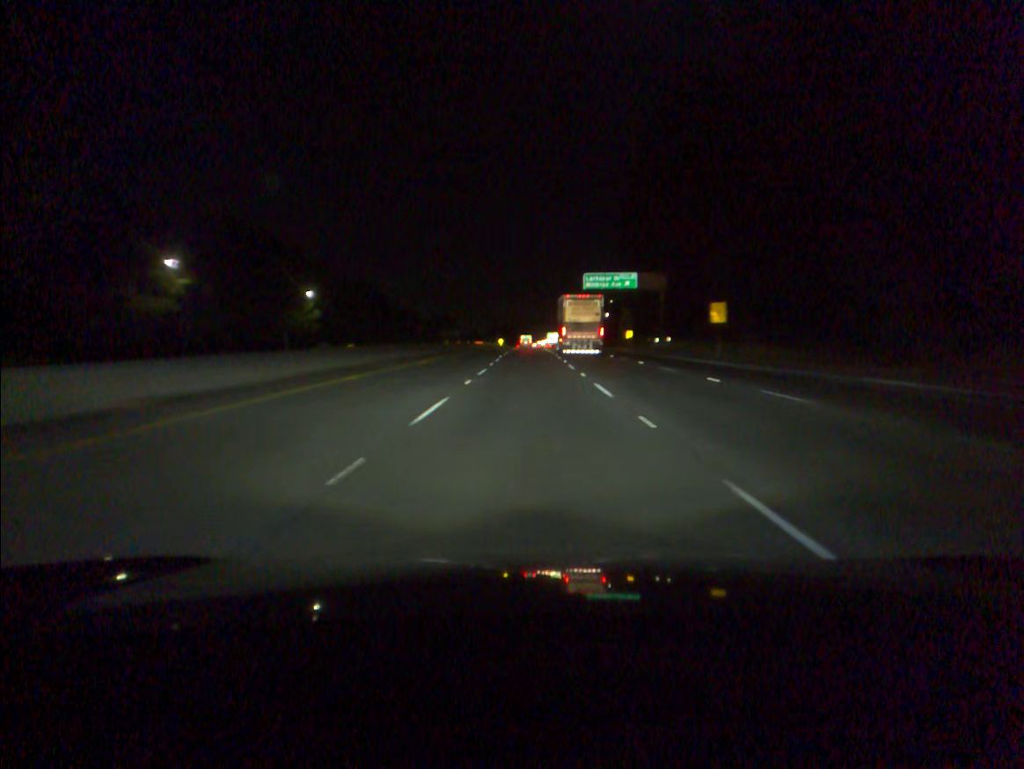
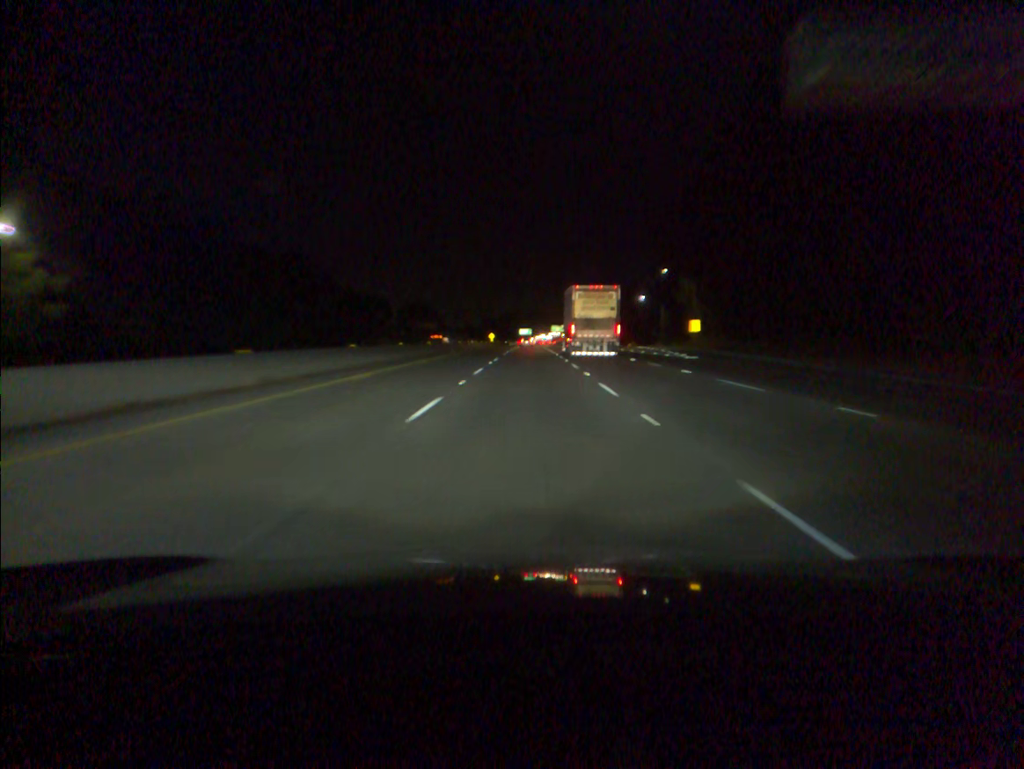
(0.0, +73.1) m; 0°
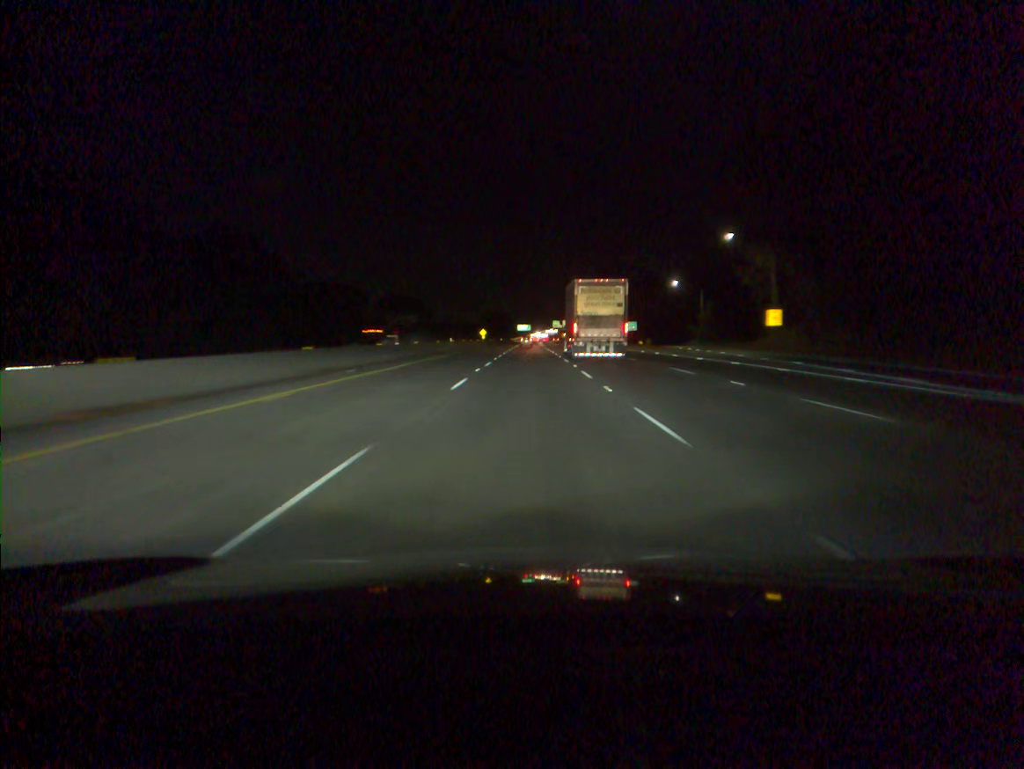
(0.0, +36.6) m; 0°
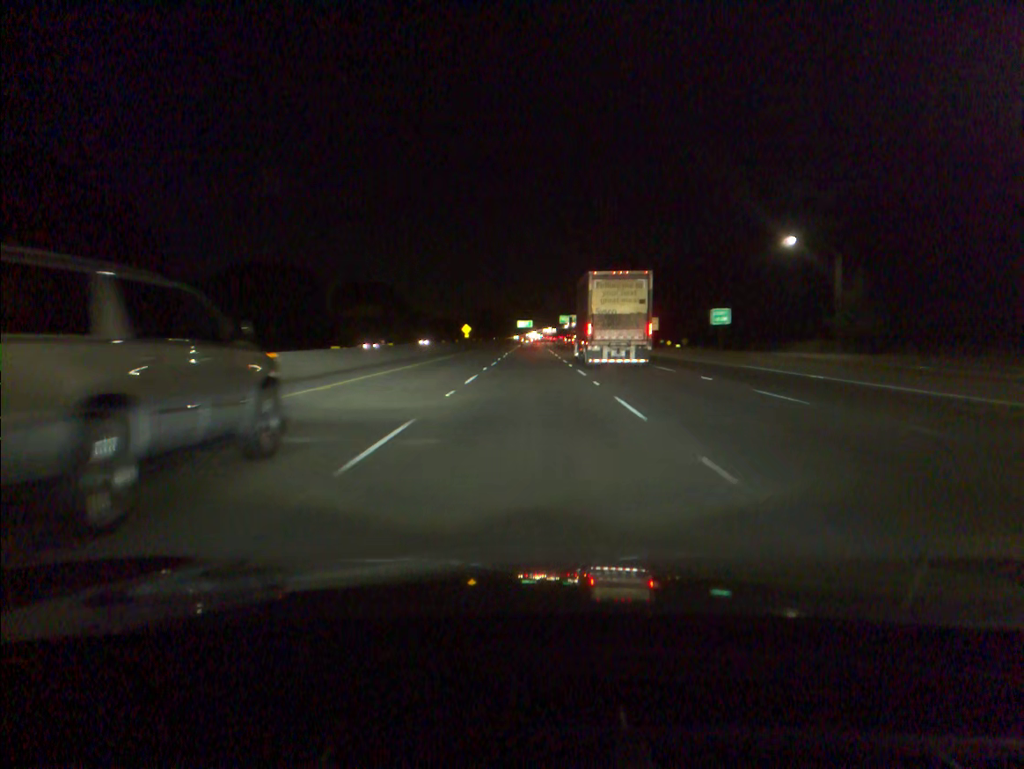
(-0.1, +54.8) m; 0°
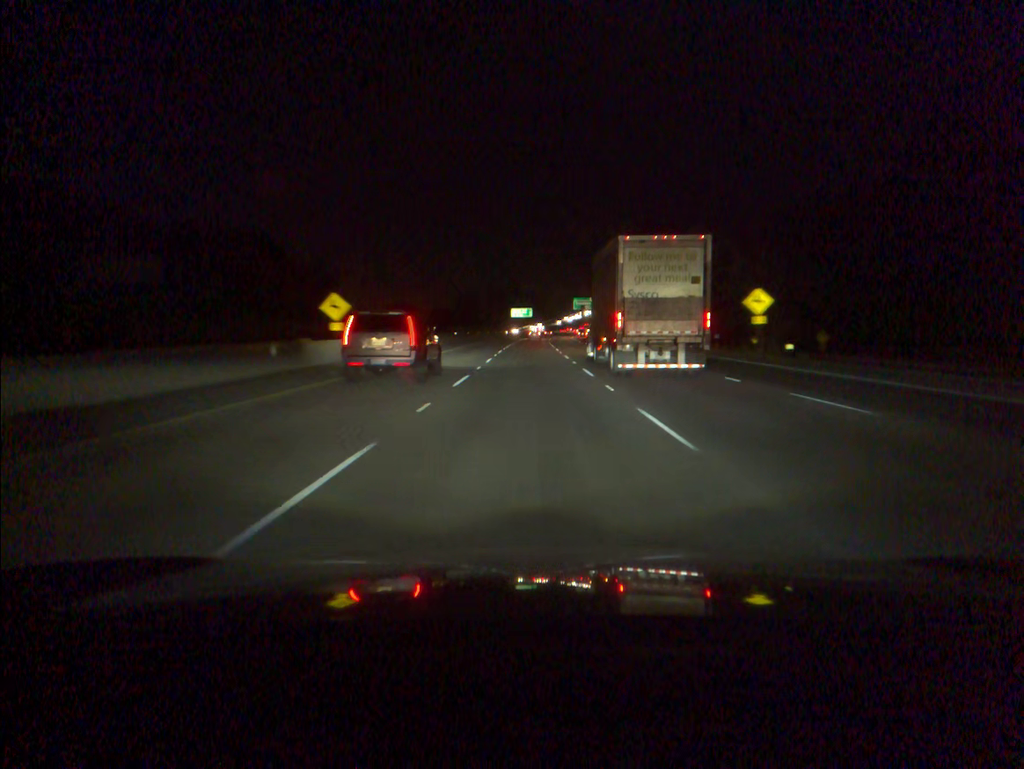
(+0.2, +91.3) m; 0°
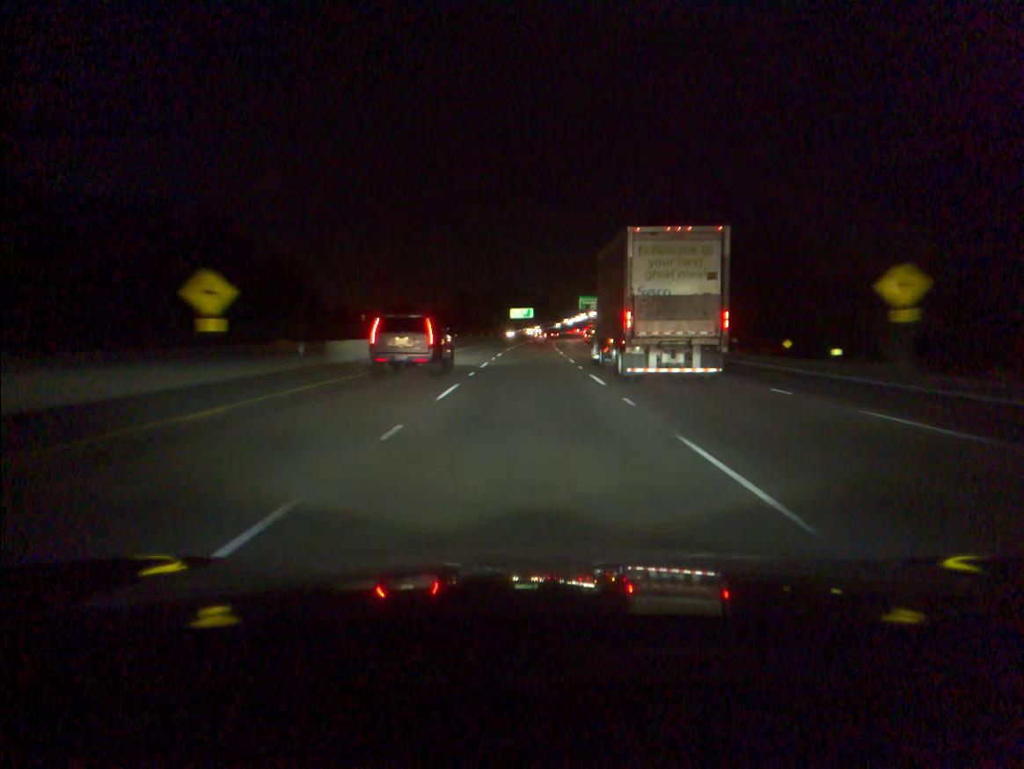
(0.0, +18.2) m; 0°
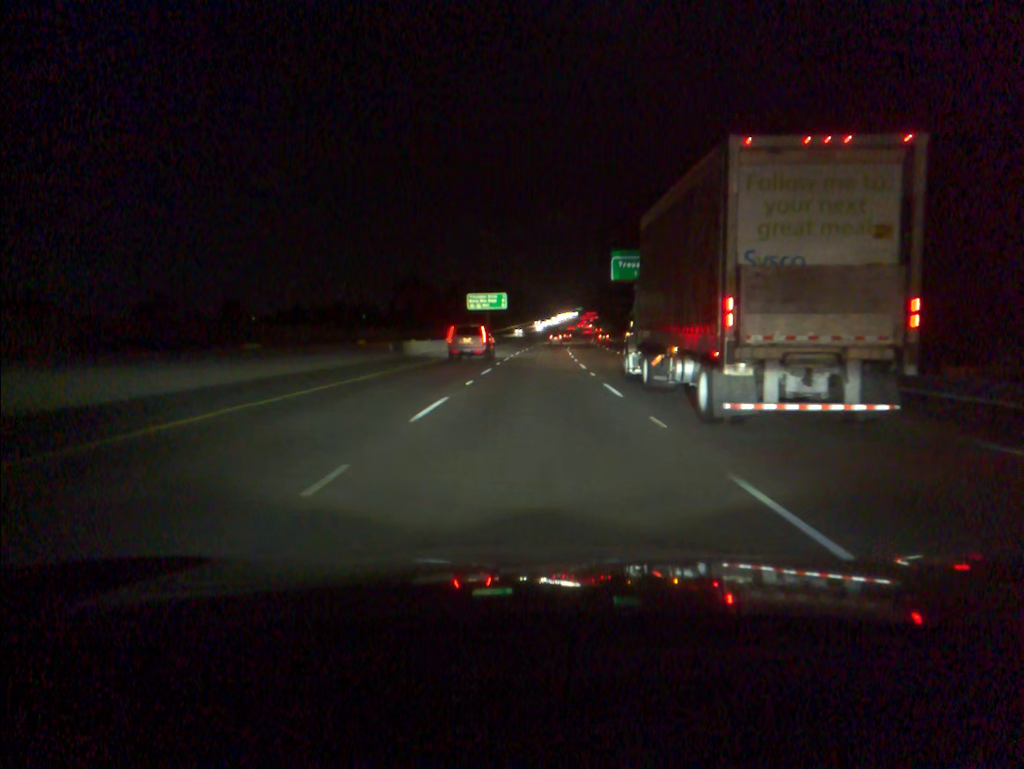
(+0.8, +90.5) m; +2°
